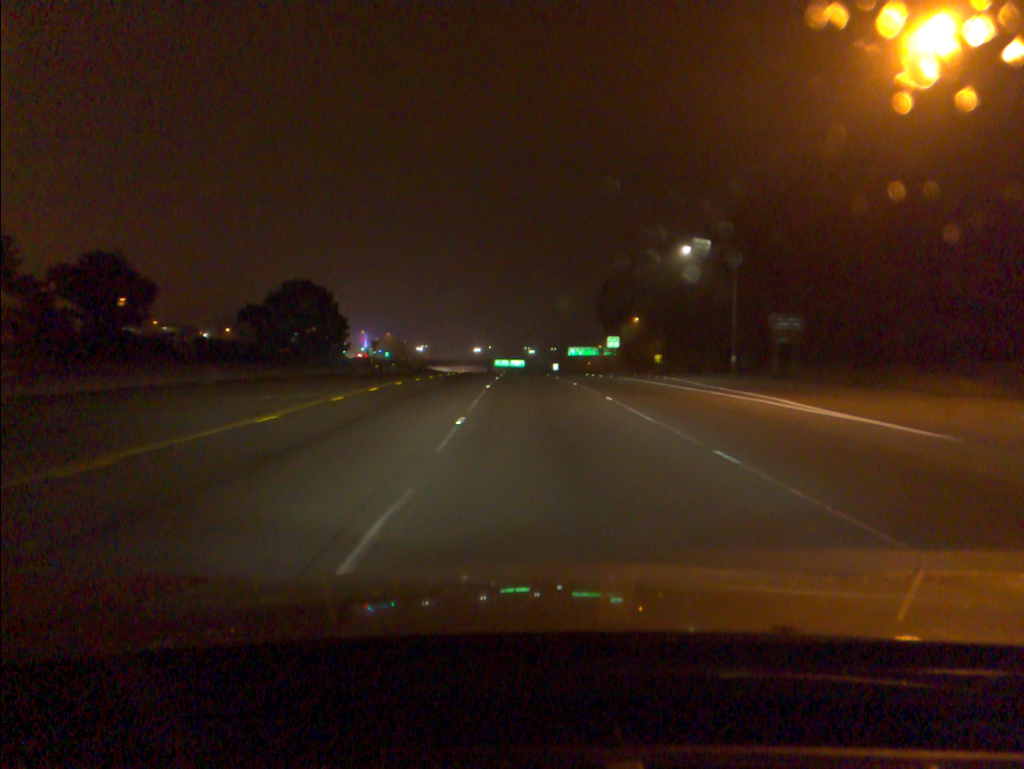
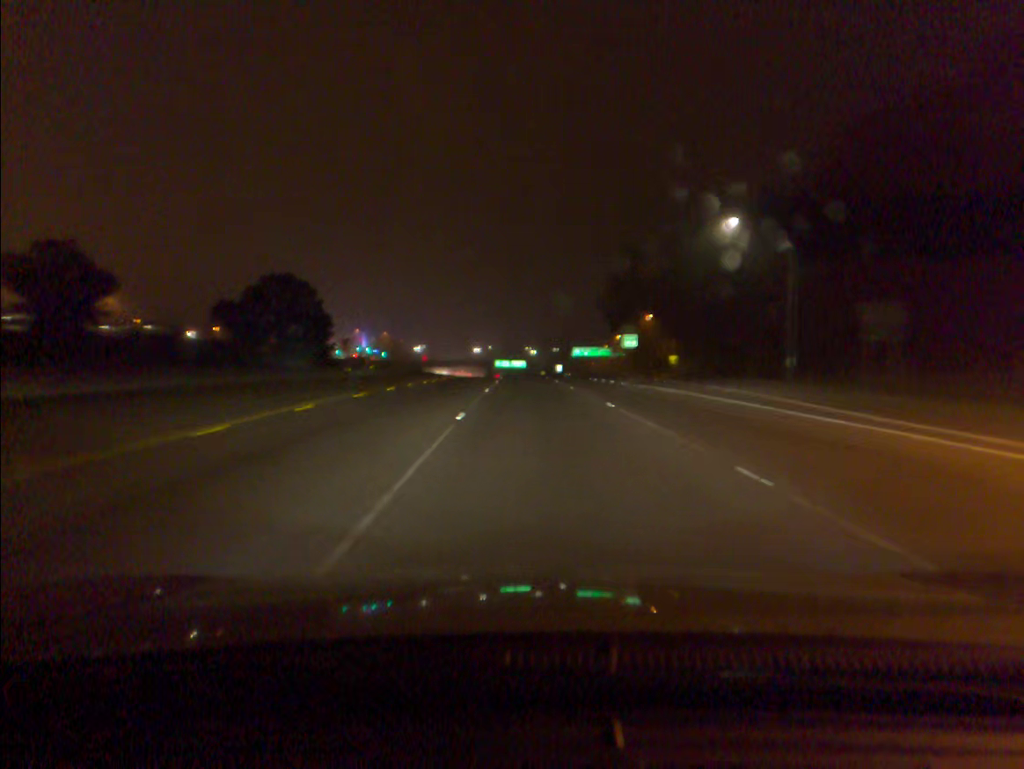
(0.0, +14.2) m; 0°
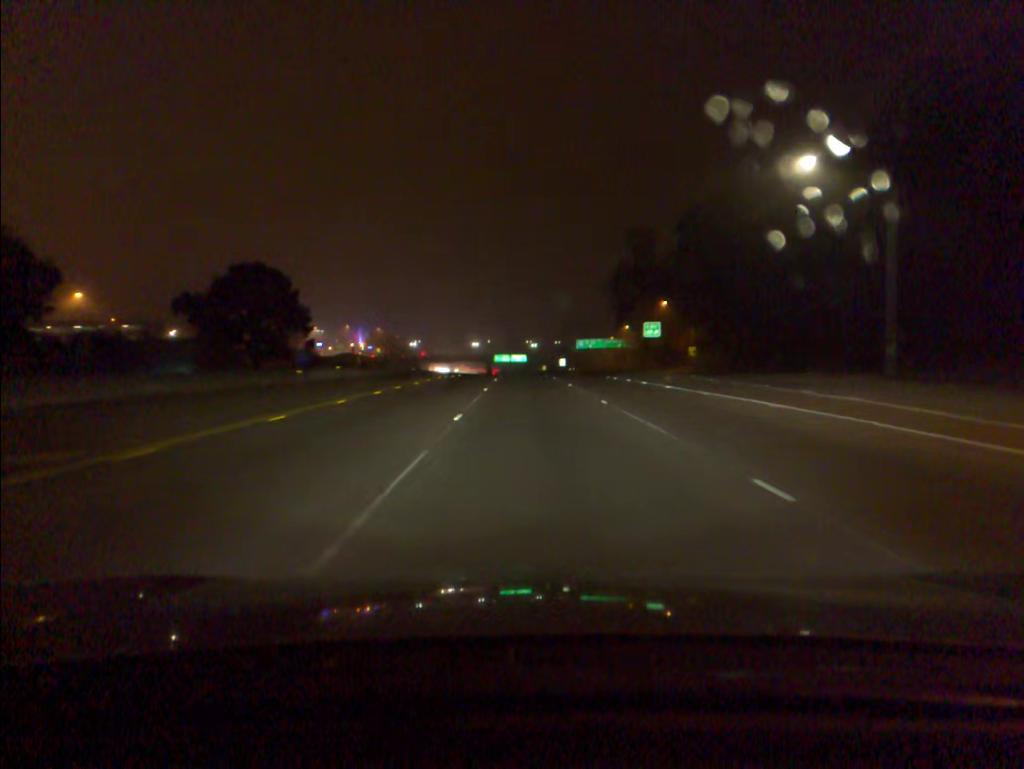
(0.0, +14.2) m; 0°
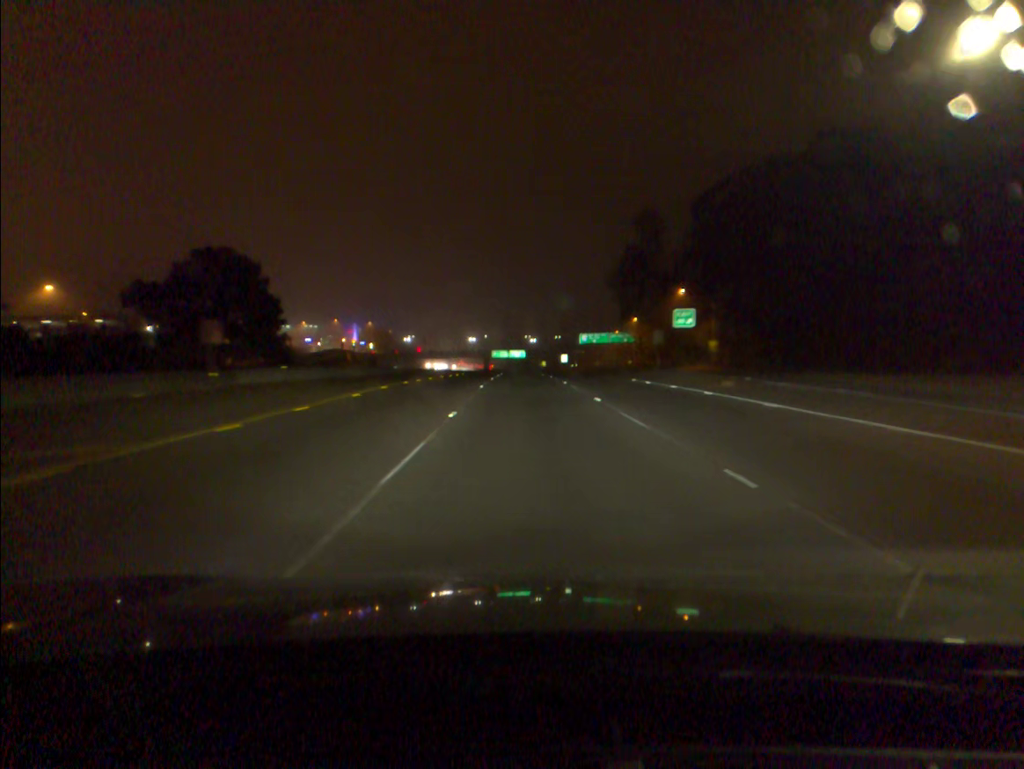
(0.0, +14.3) m; 0°
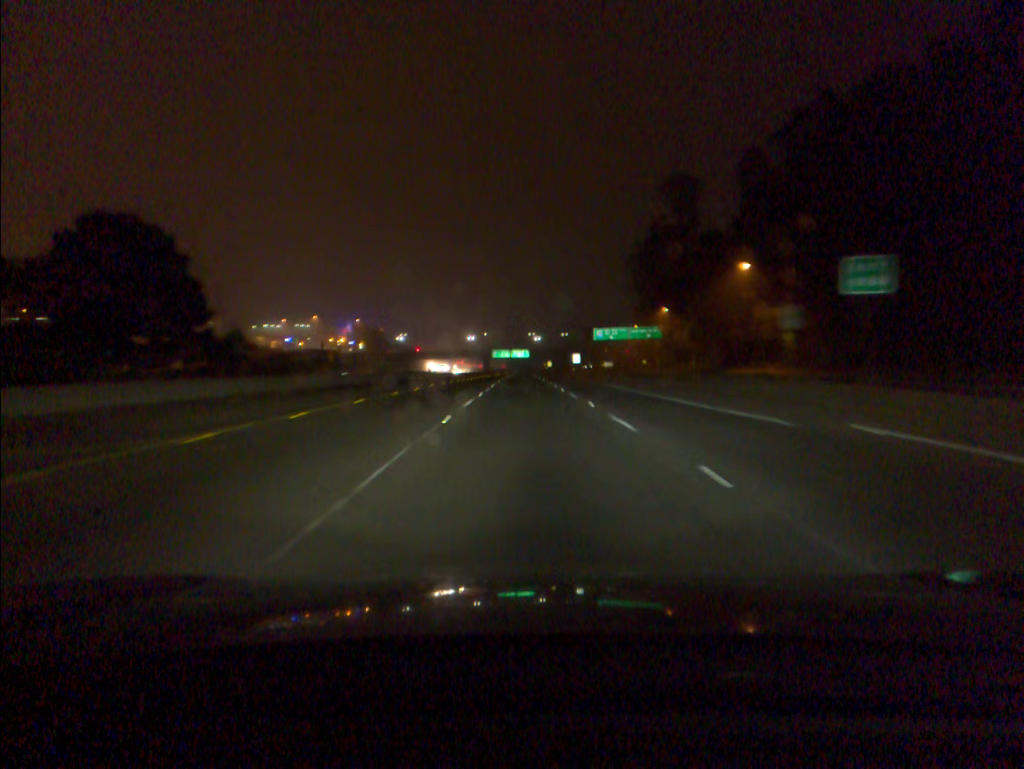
(0.0, +29.0) m; 0°
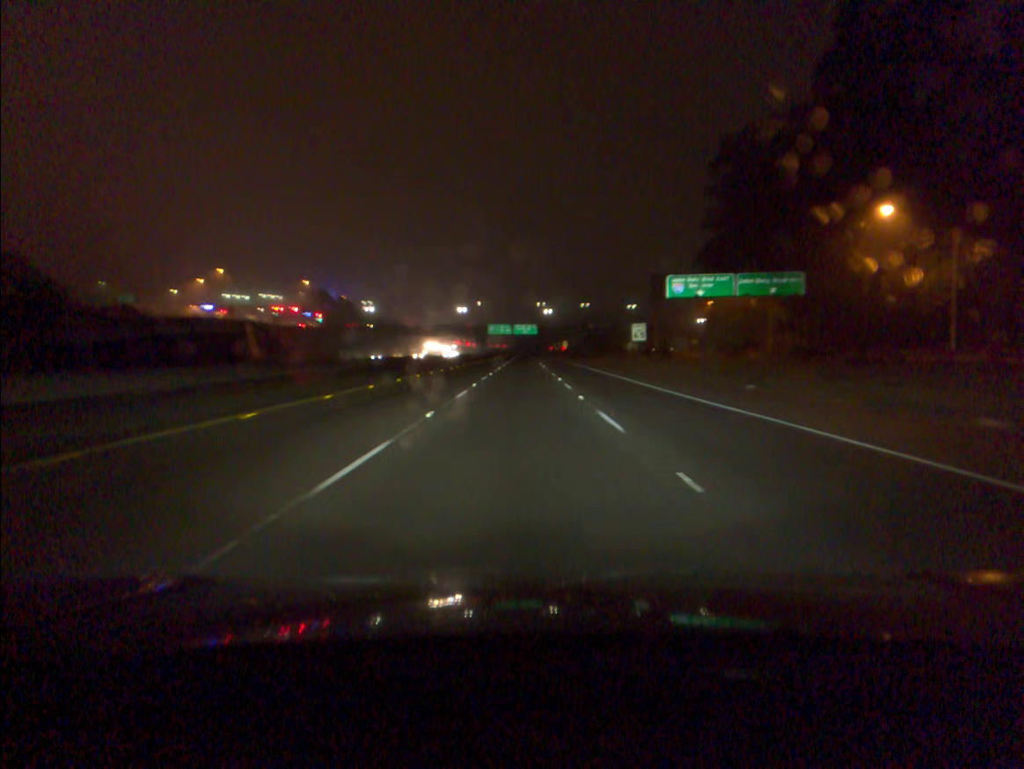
(0.0, +74.2) m; 0°
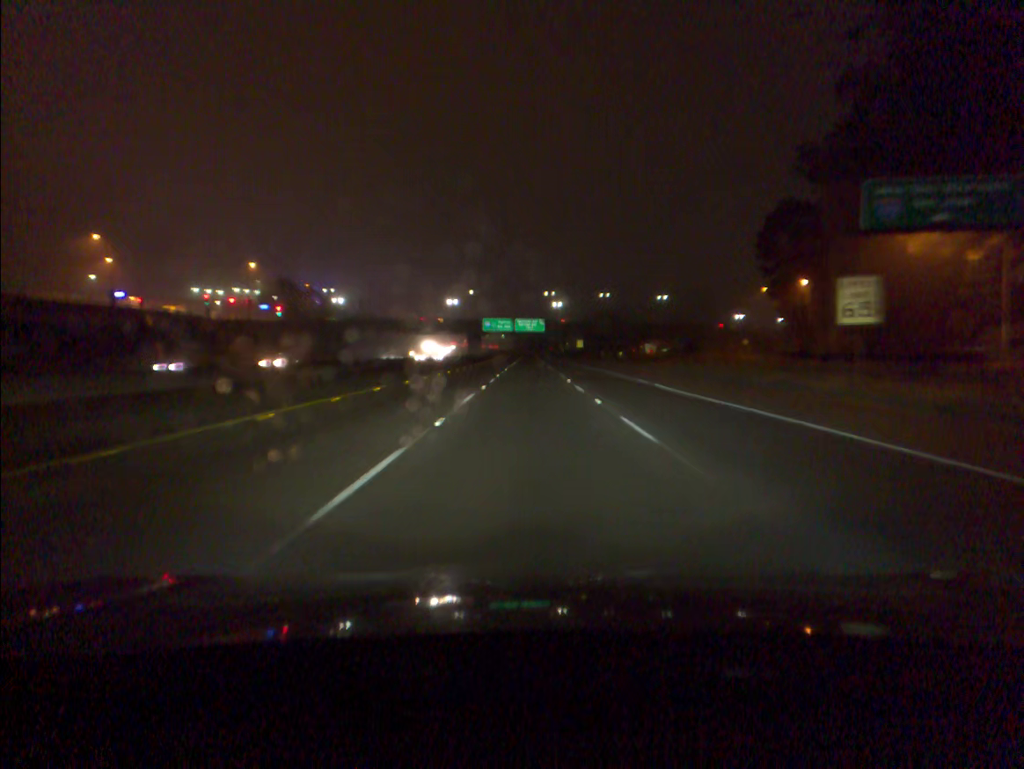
(-0.2, +45.9) m; 0°
